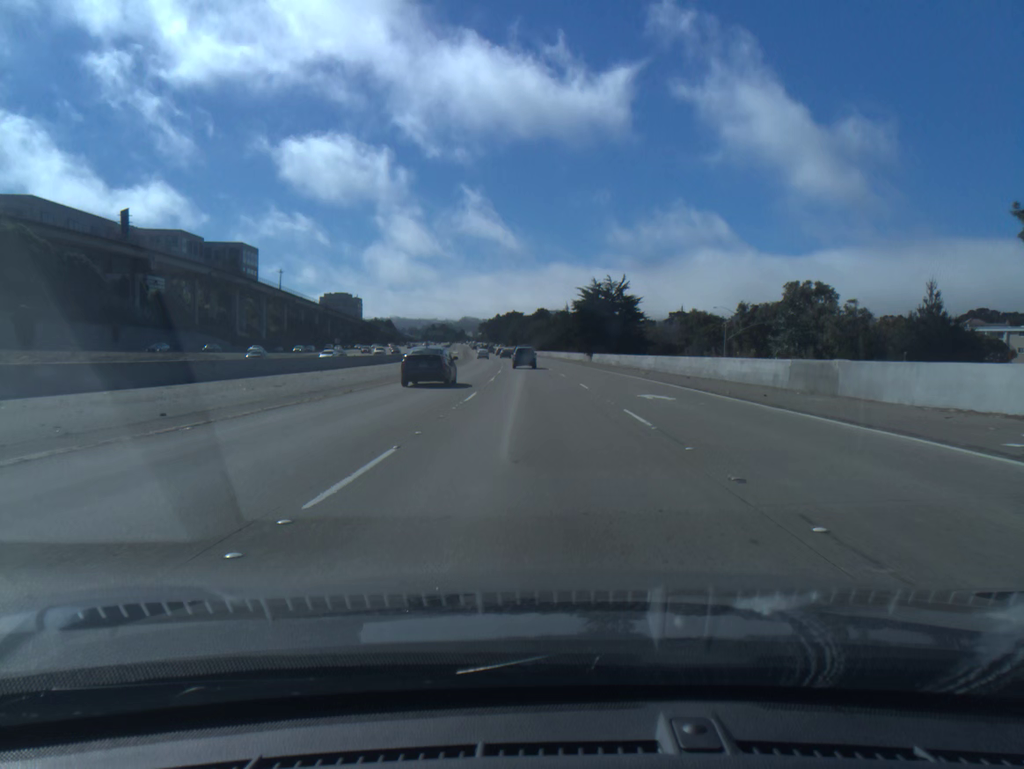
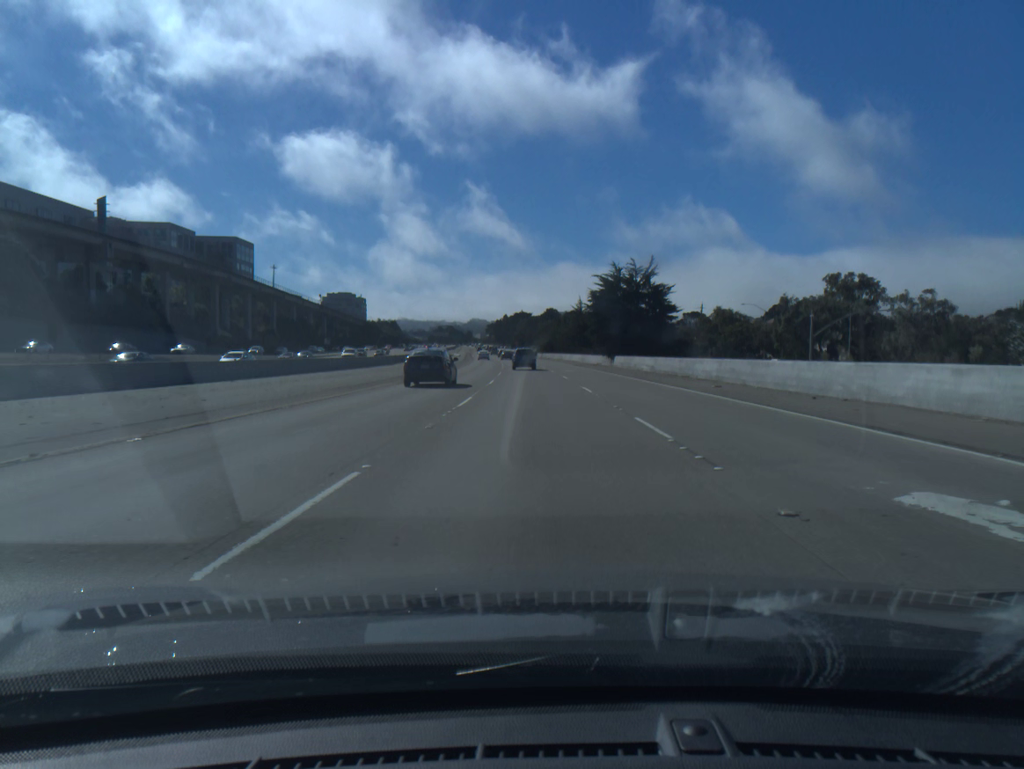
(-0.1, +16.1) m; -1°
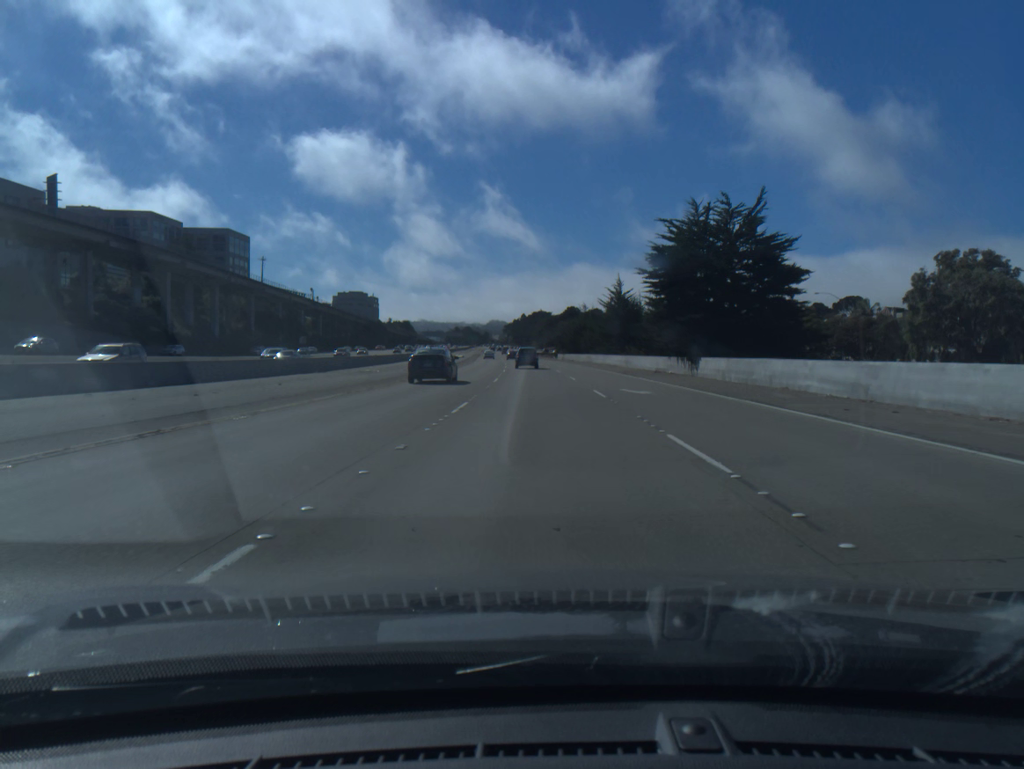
(-0.4, +32.3) m; -1°
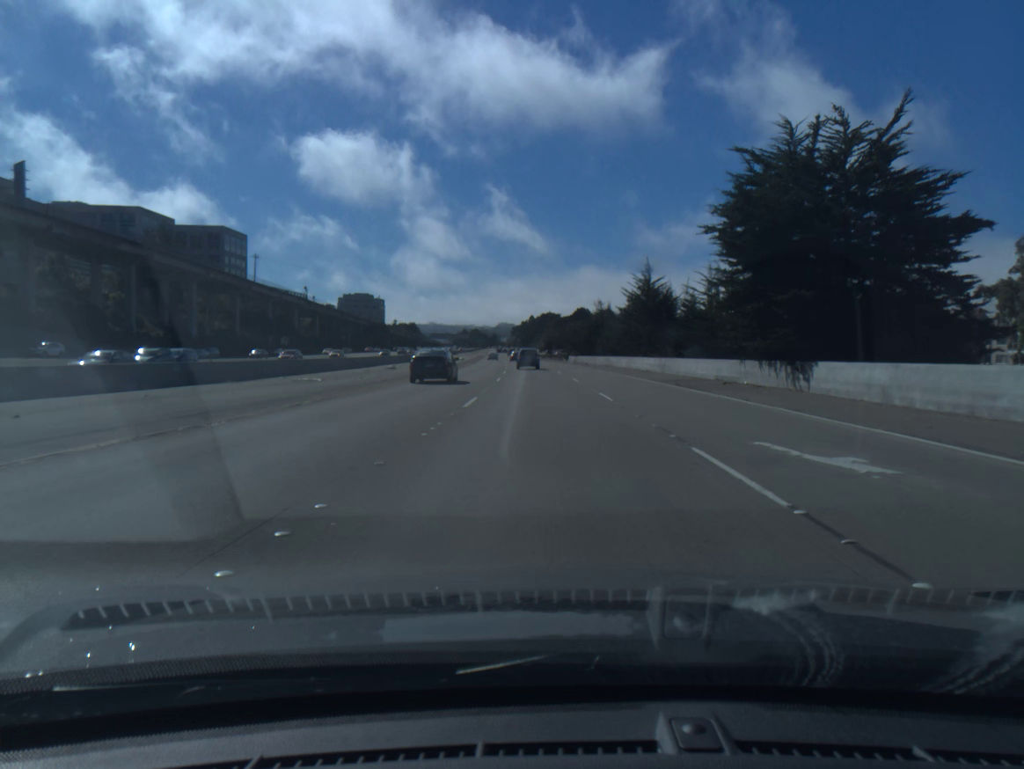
(-0.1, +16.2) m; -1°
